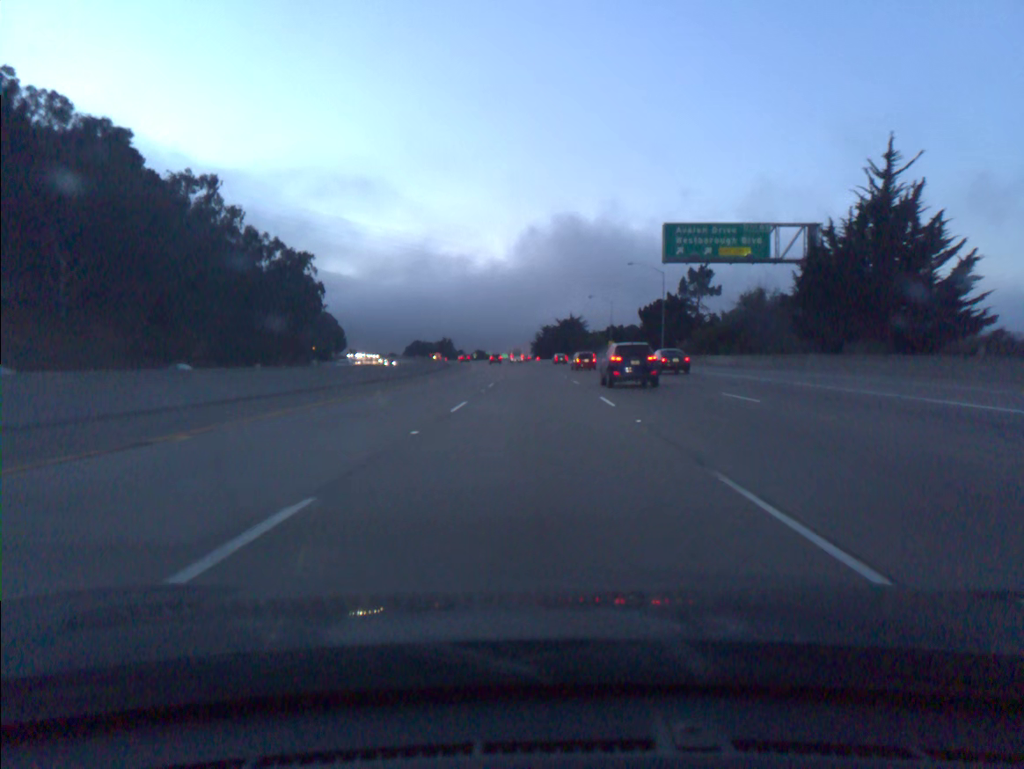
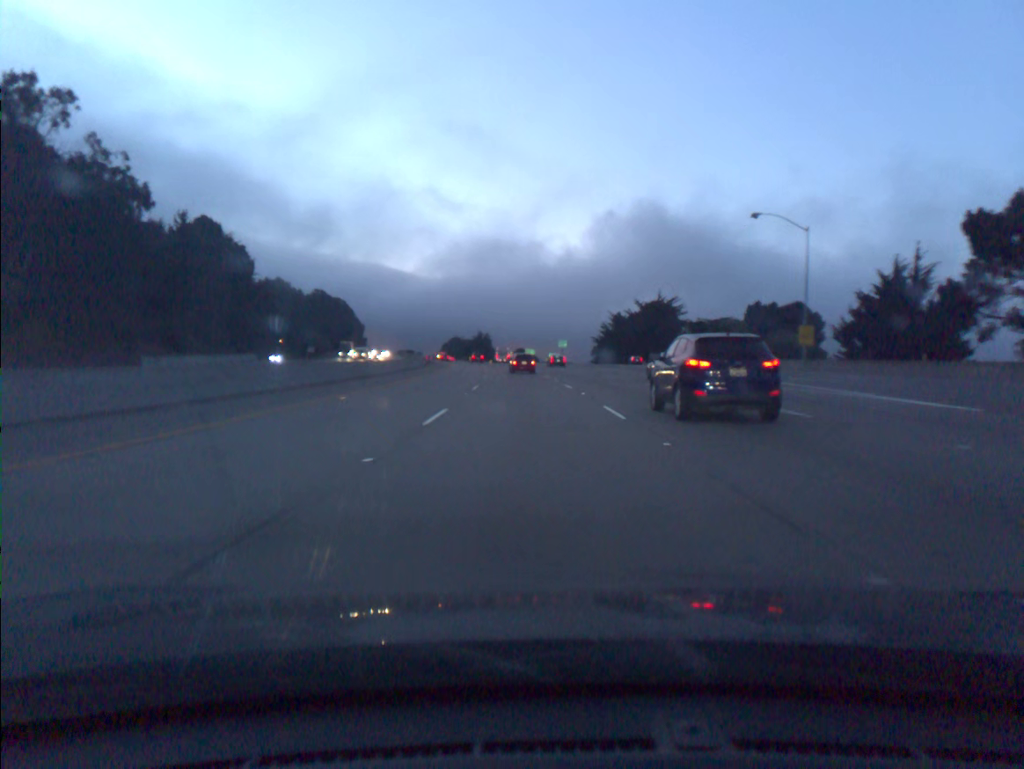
(-2.4, +91.0) m; -4°
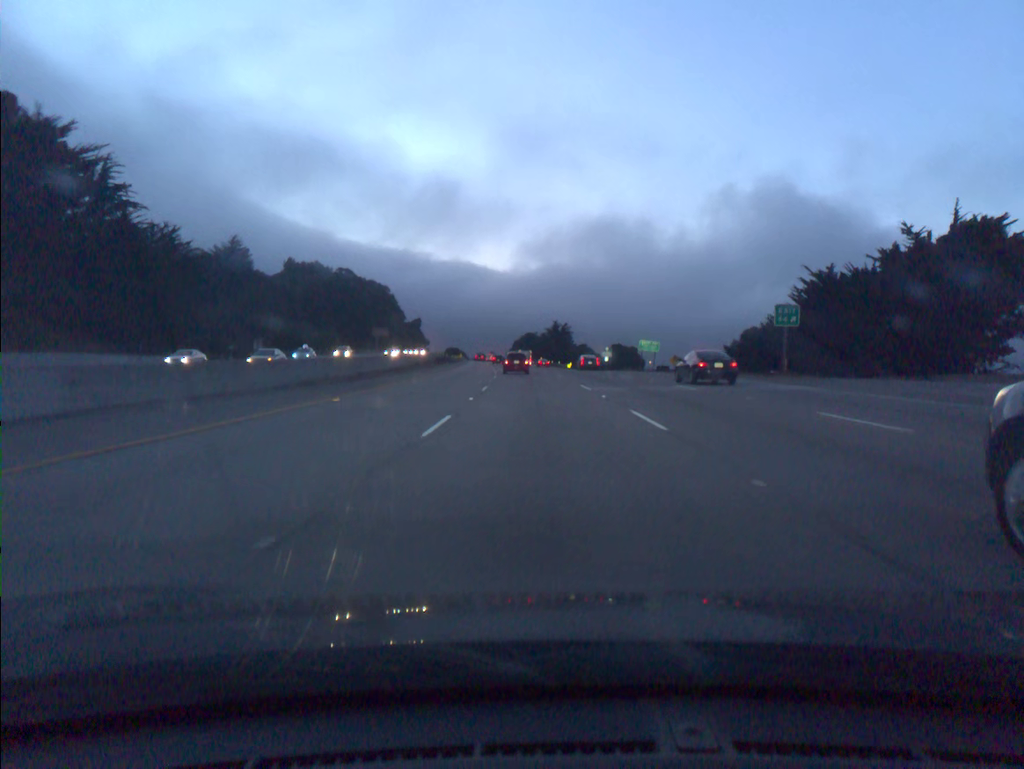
(-5.0, +89.9) m; -6°
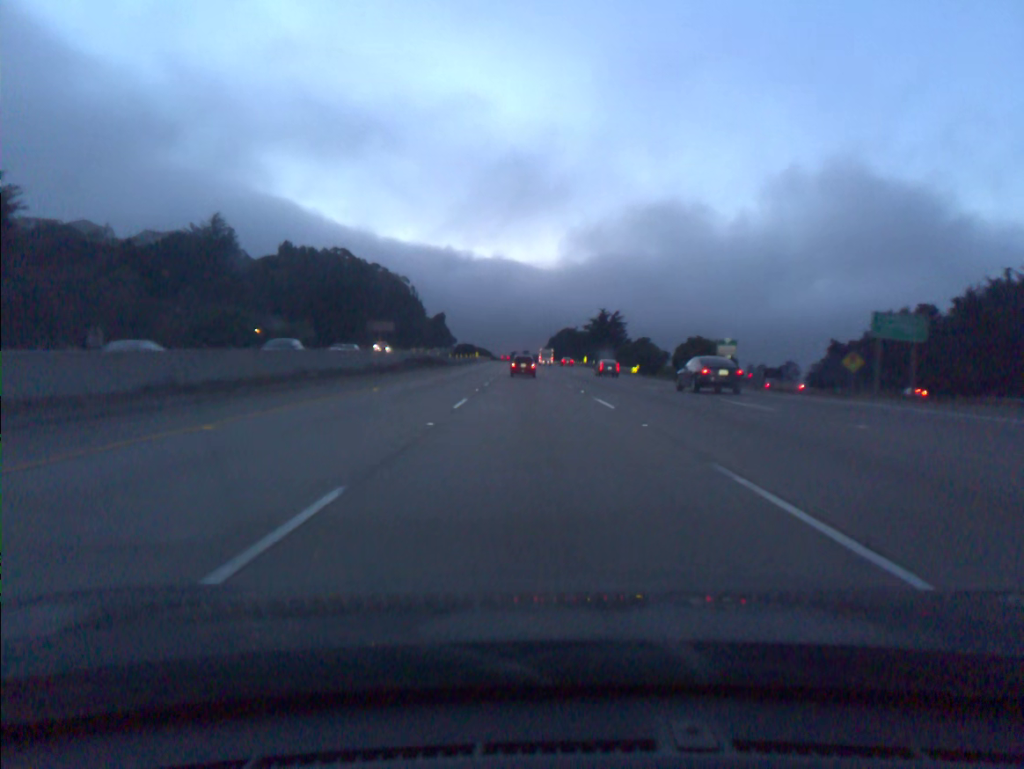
(-1.1, +52.1) m; -3°
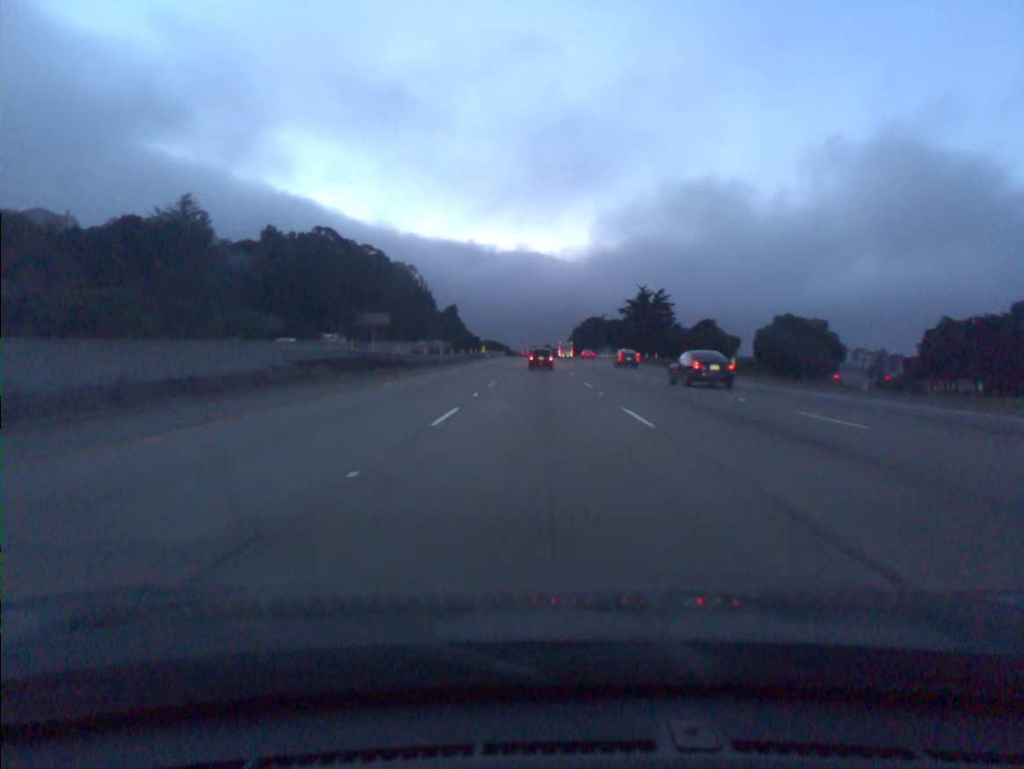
(-0.5, +34.2) m; -2°
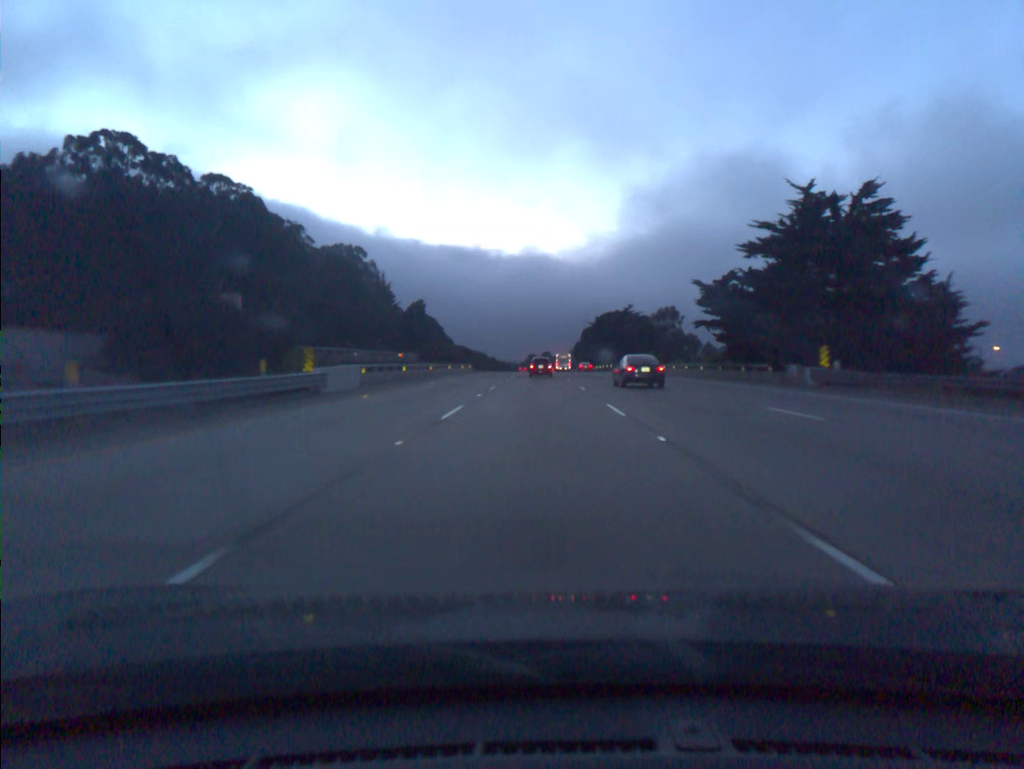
(-0.2, +85.2) m; 0°
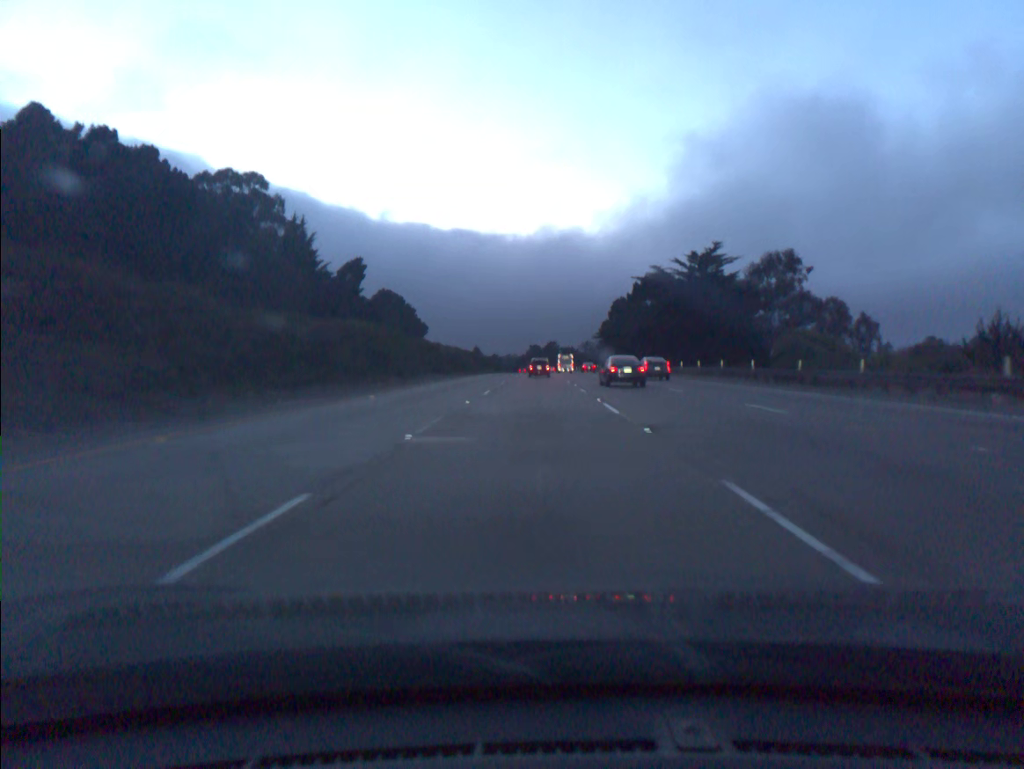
(-0.1, +86.0) m; 0°
